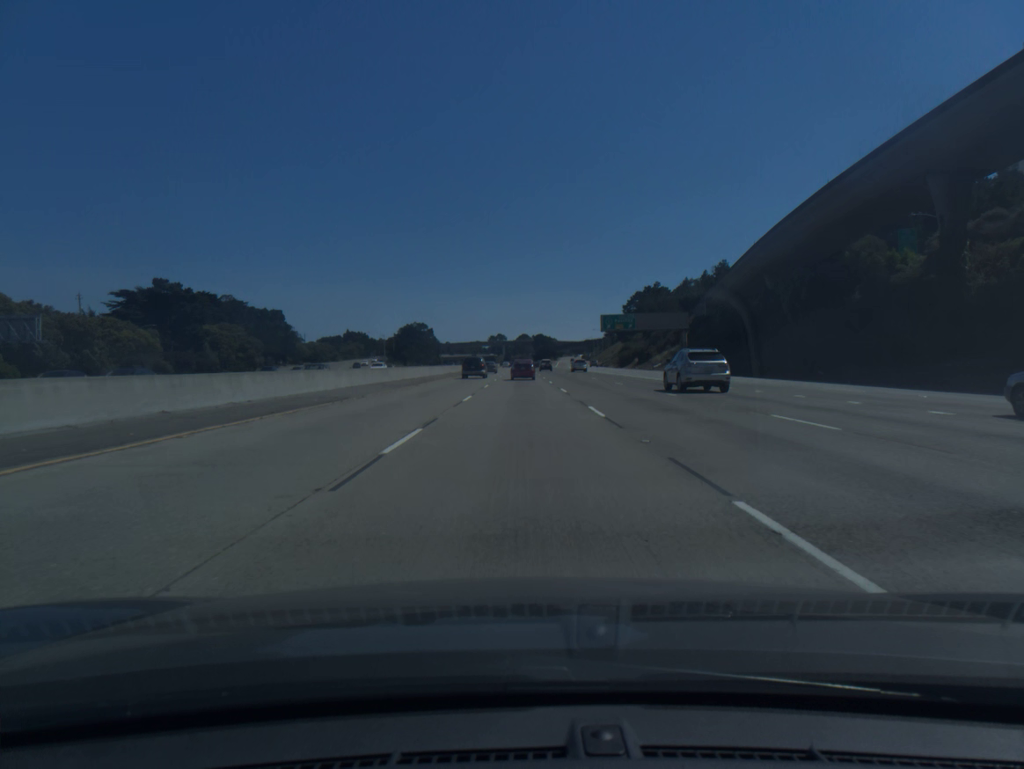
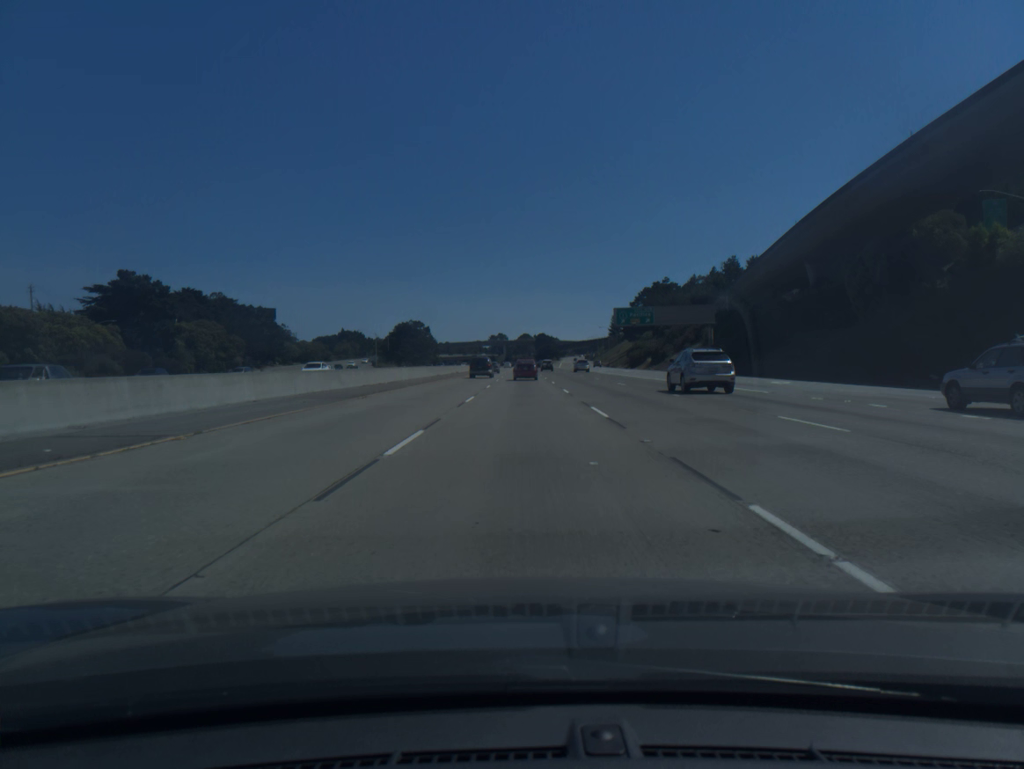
(0.0, +14.7) m; 0°
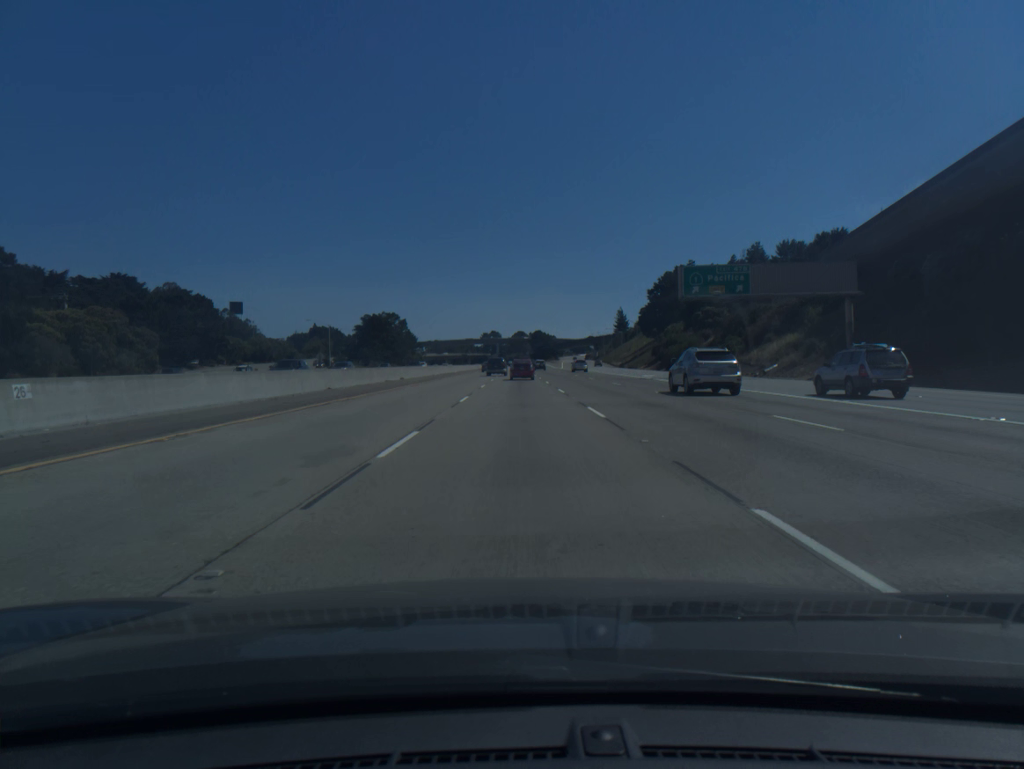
(+0.1, +44.0) m; 0°
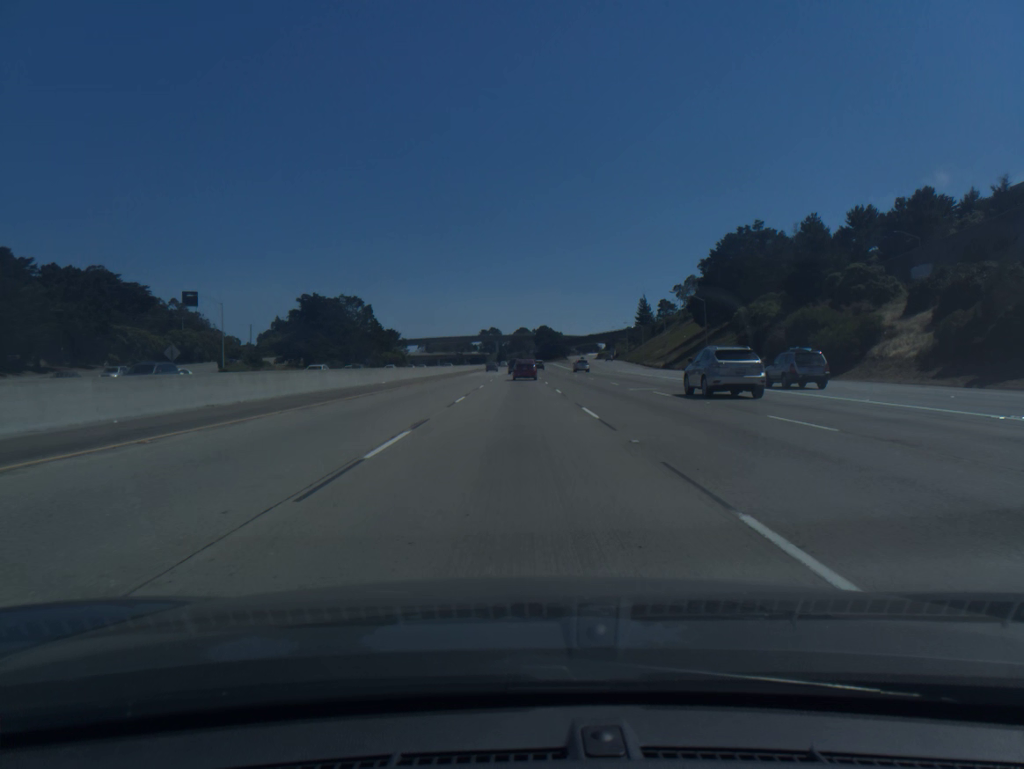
(0.0, +58.6) m; 0°
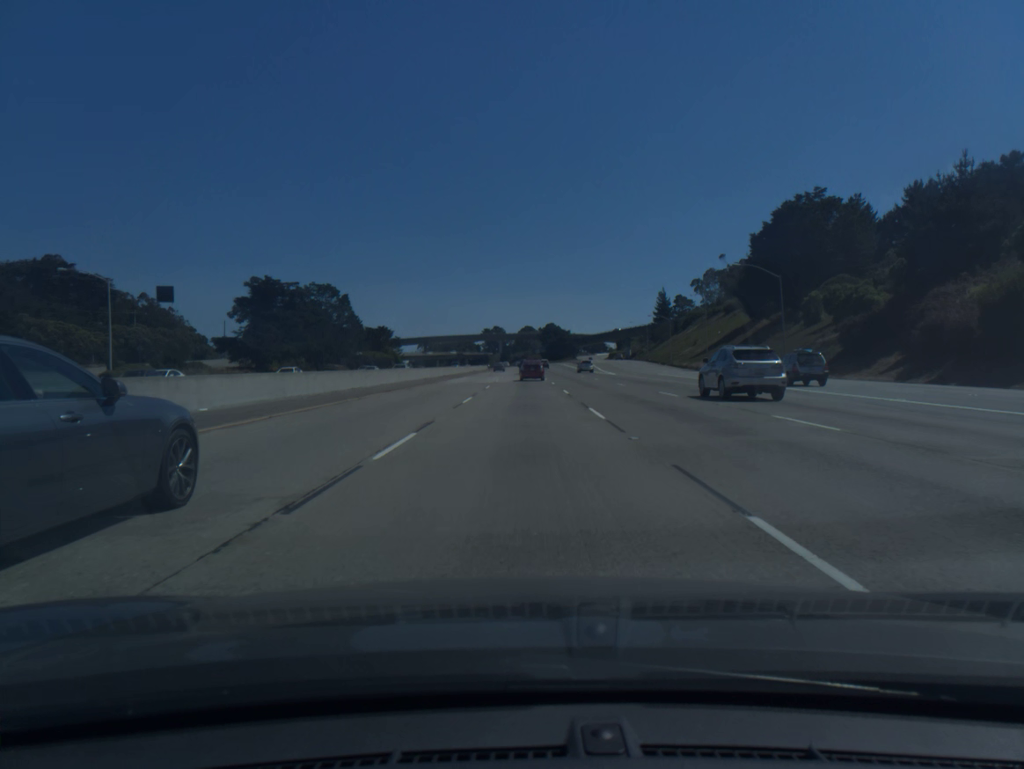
(-0.1, +29.2) m; 0°
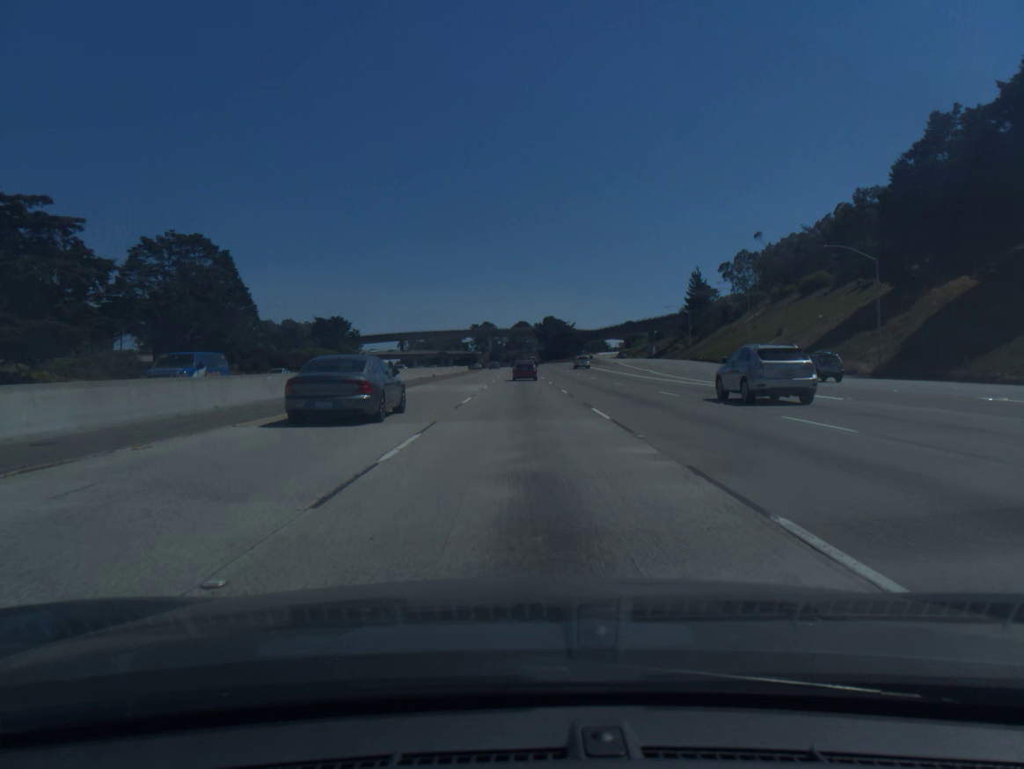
(+0.1, +58.6) m; +1°
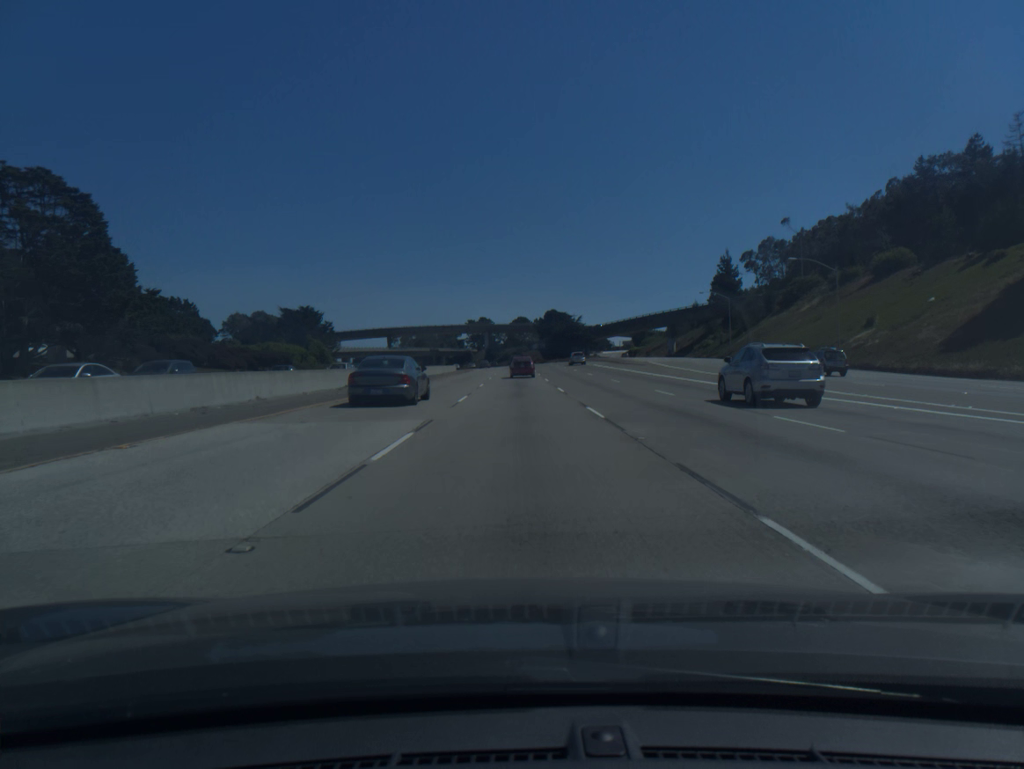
(+0.1, +29.2) m; 0°
